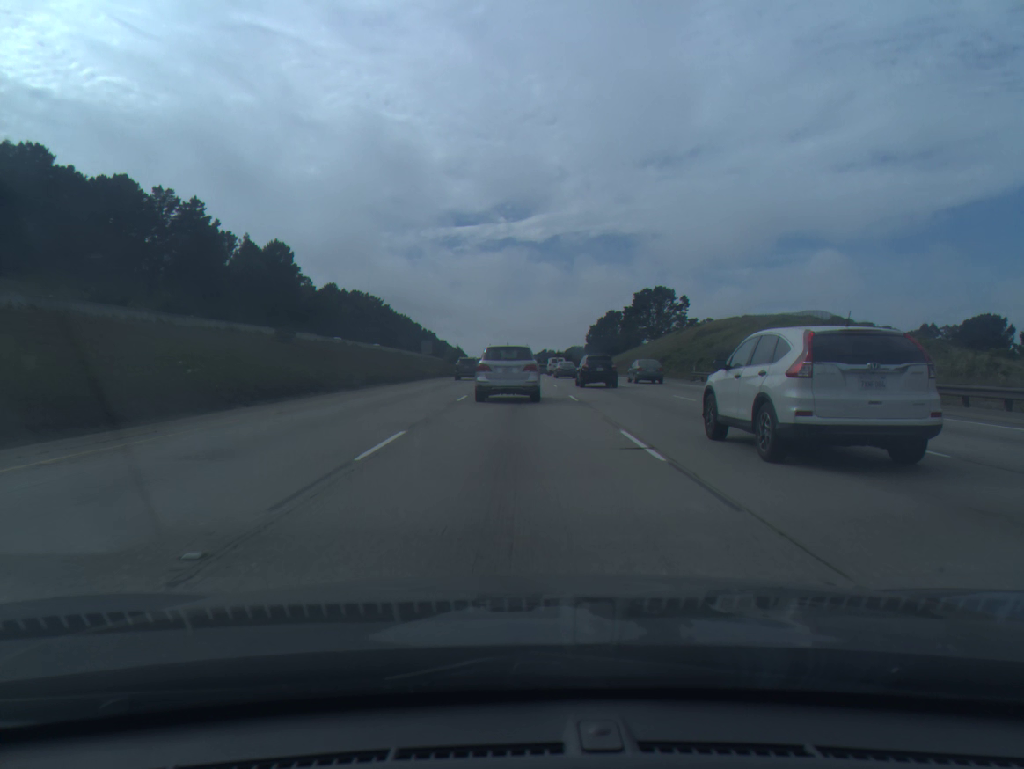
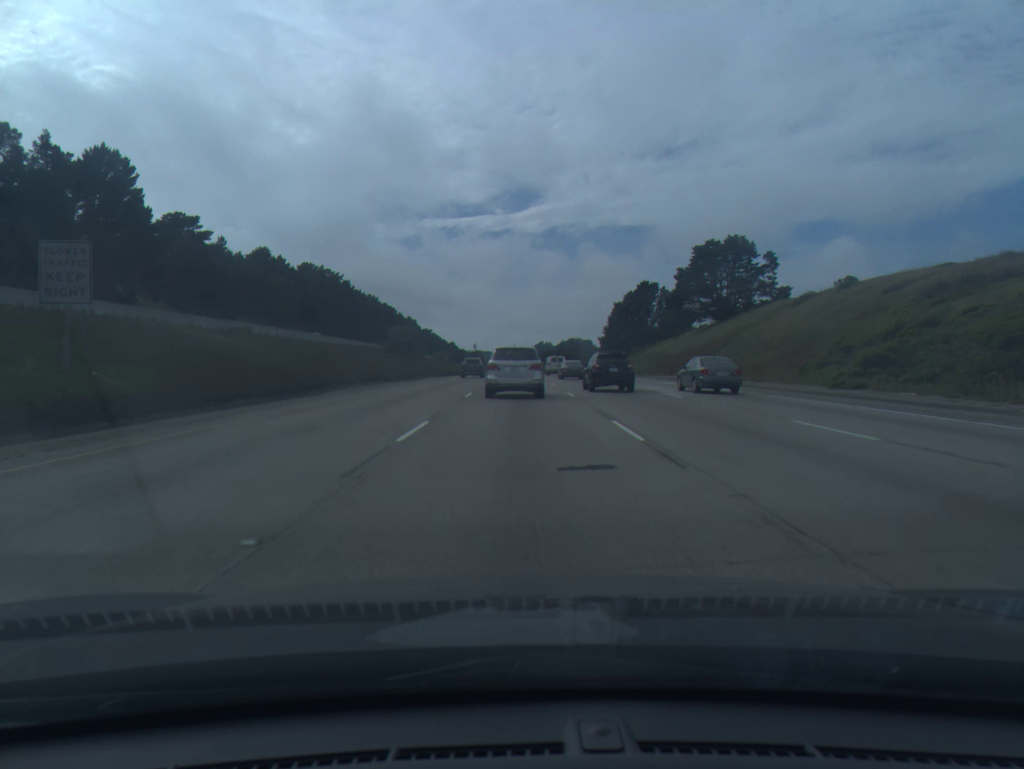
(+0.1, +70.8) m; 0°
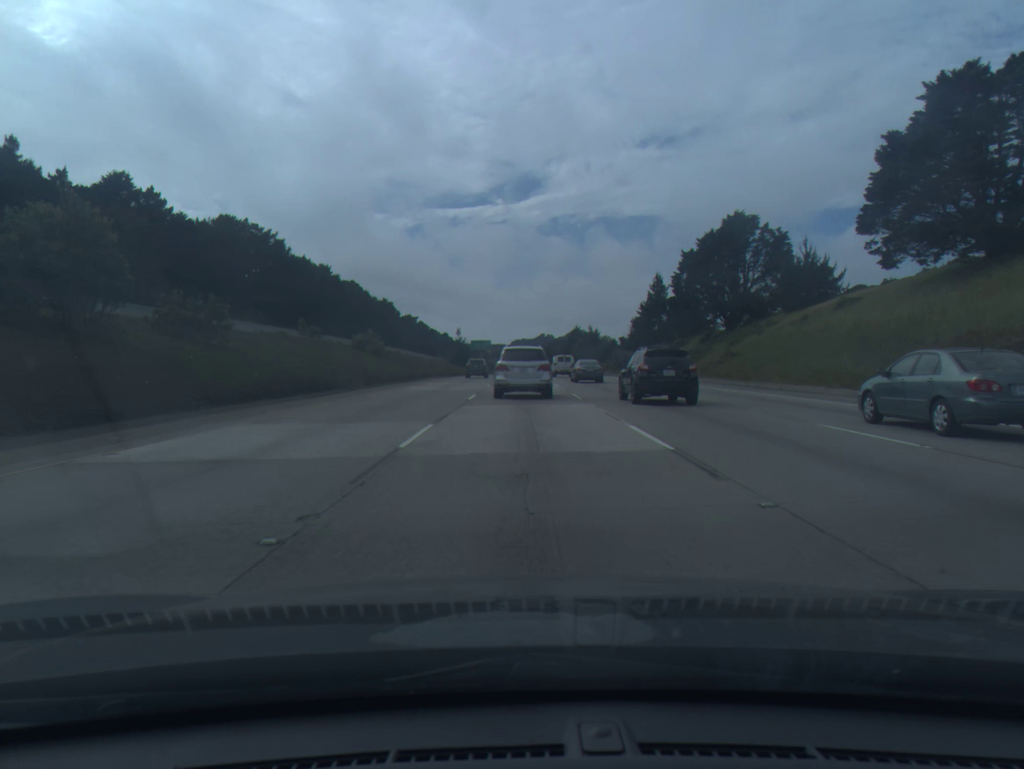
(-0.1, +73.9) m; 0°
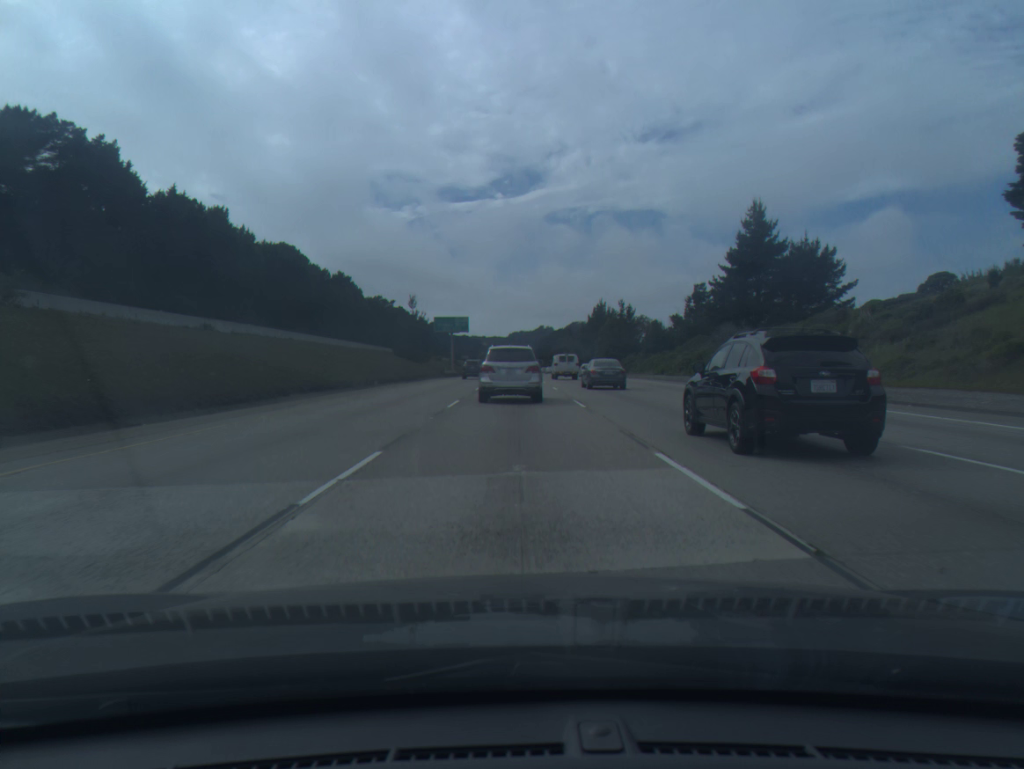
(+0.2, +77.3) m; 0°
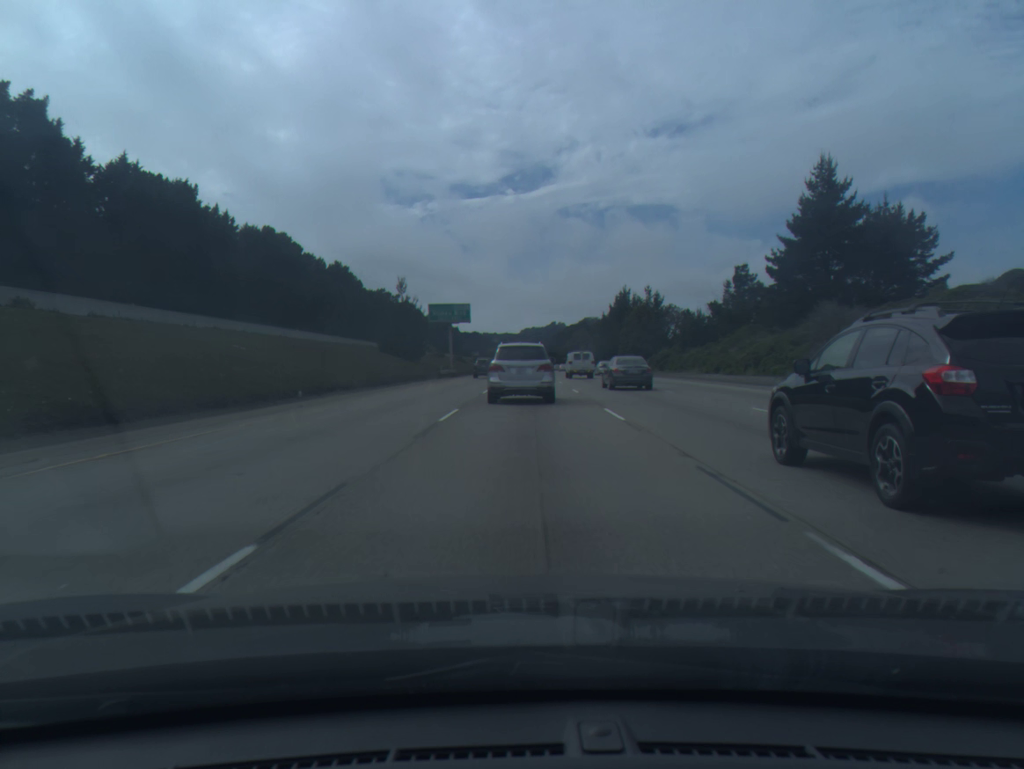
(-0.1, +20.0) m; -1°
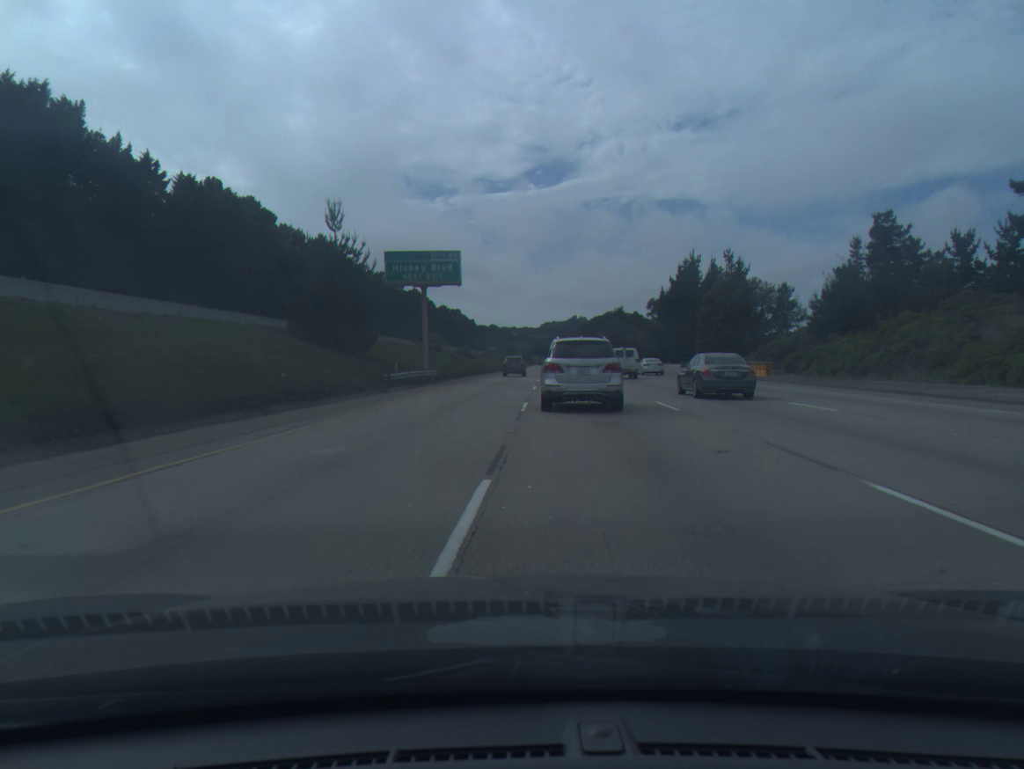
(-0.7, +41.1) m; -2°
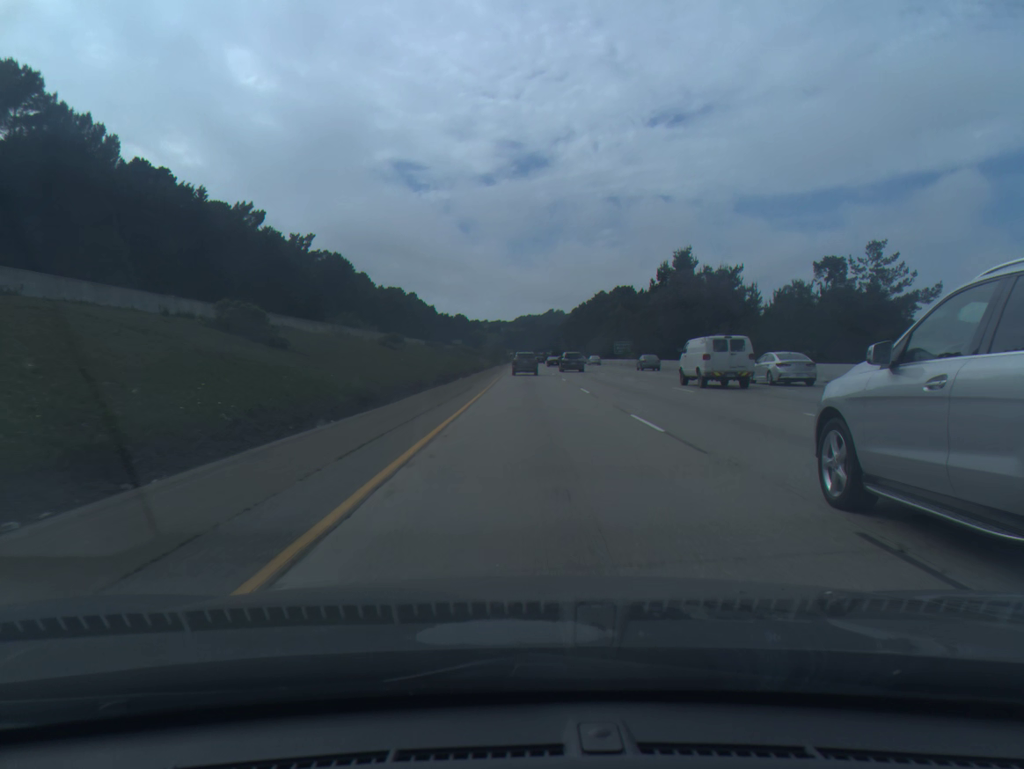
(+1.0, +107.9) m; +2°
